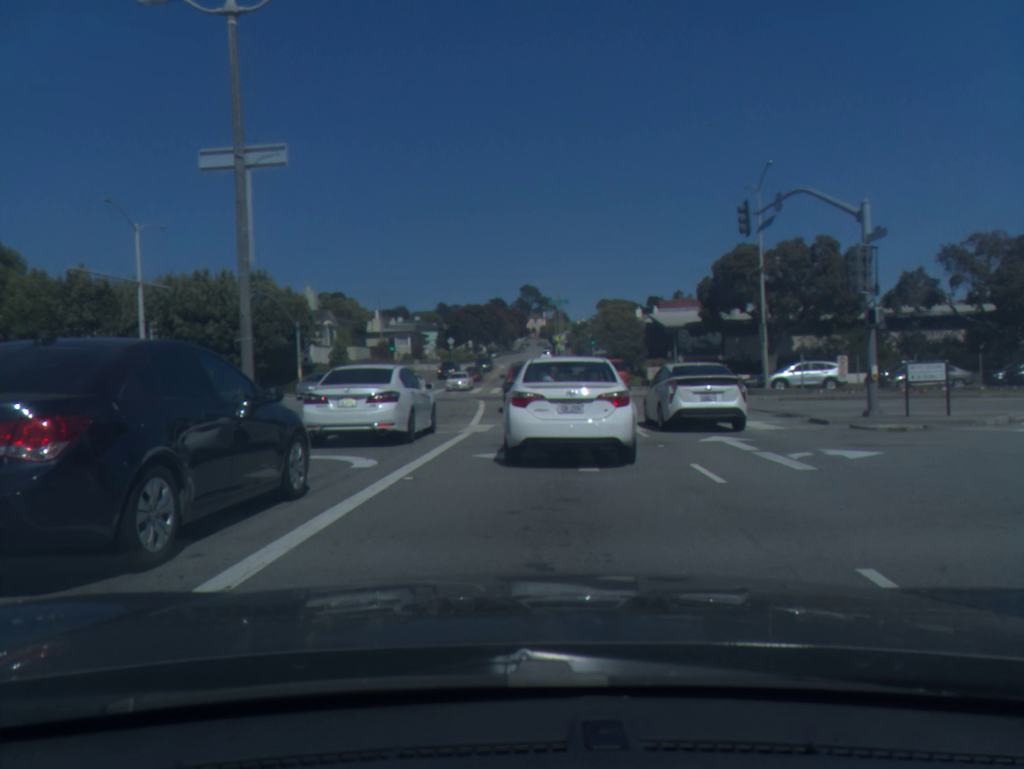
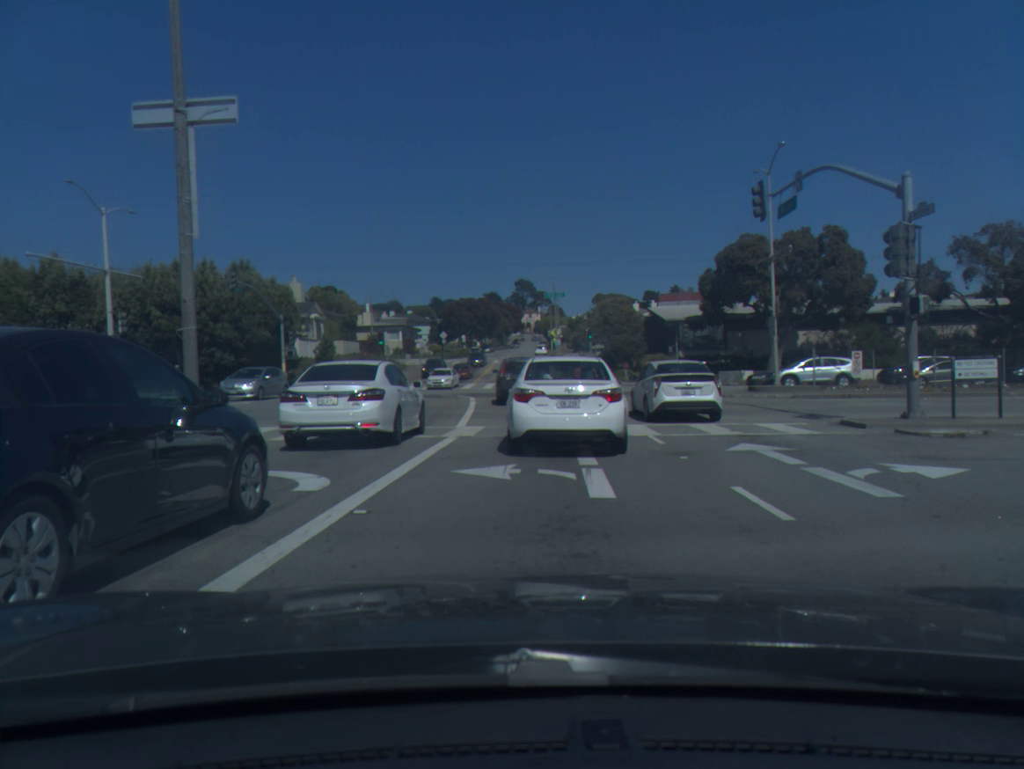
(0.0, +2.3) m; +1°
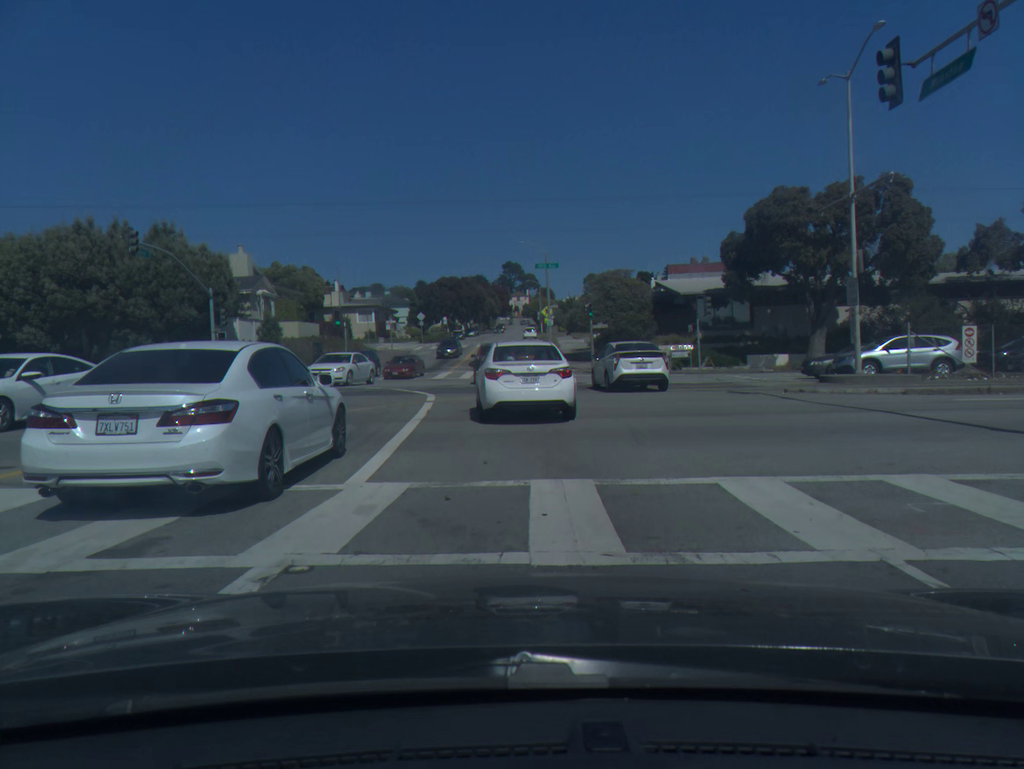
(+0.1, +10.1) m; +1°
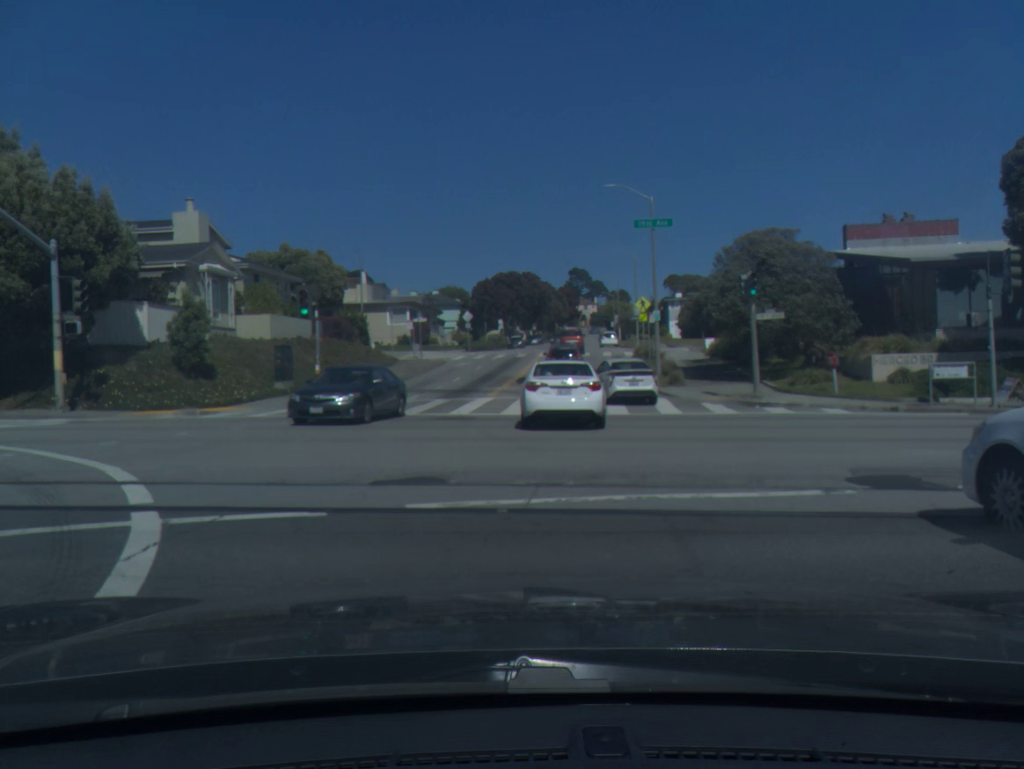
(-1.0, +22.1) m; -5°
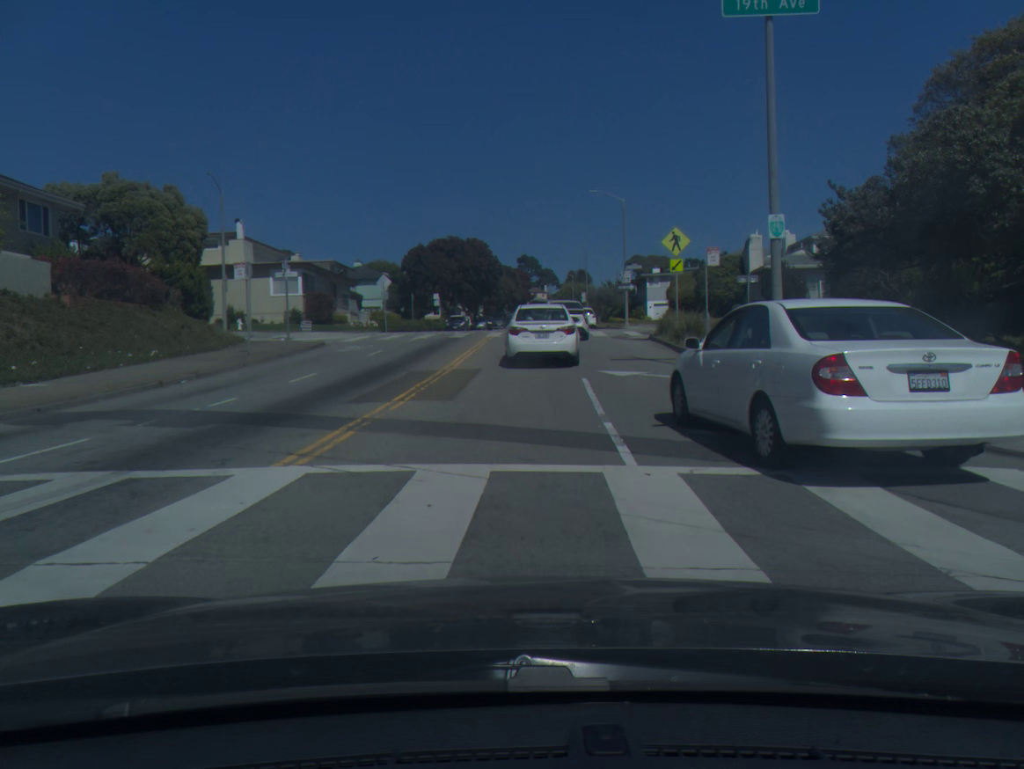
(+0.4, +22.1) m; +4°
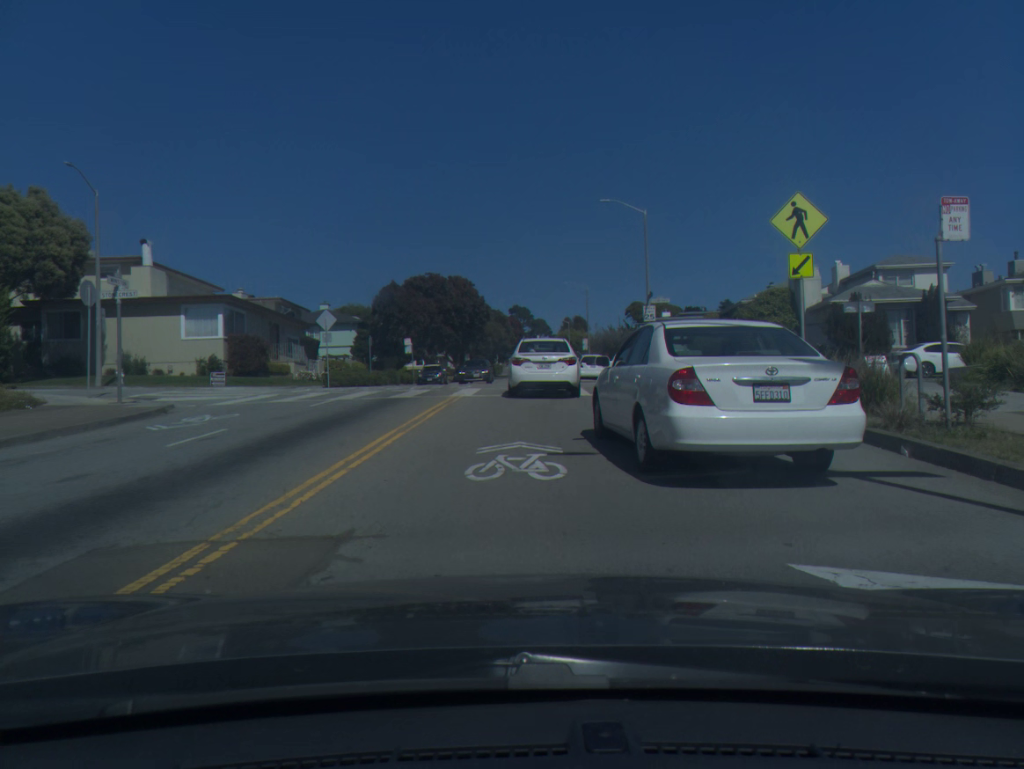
(+0.1, +13.1) m; 0°
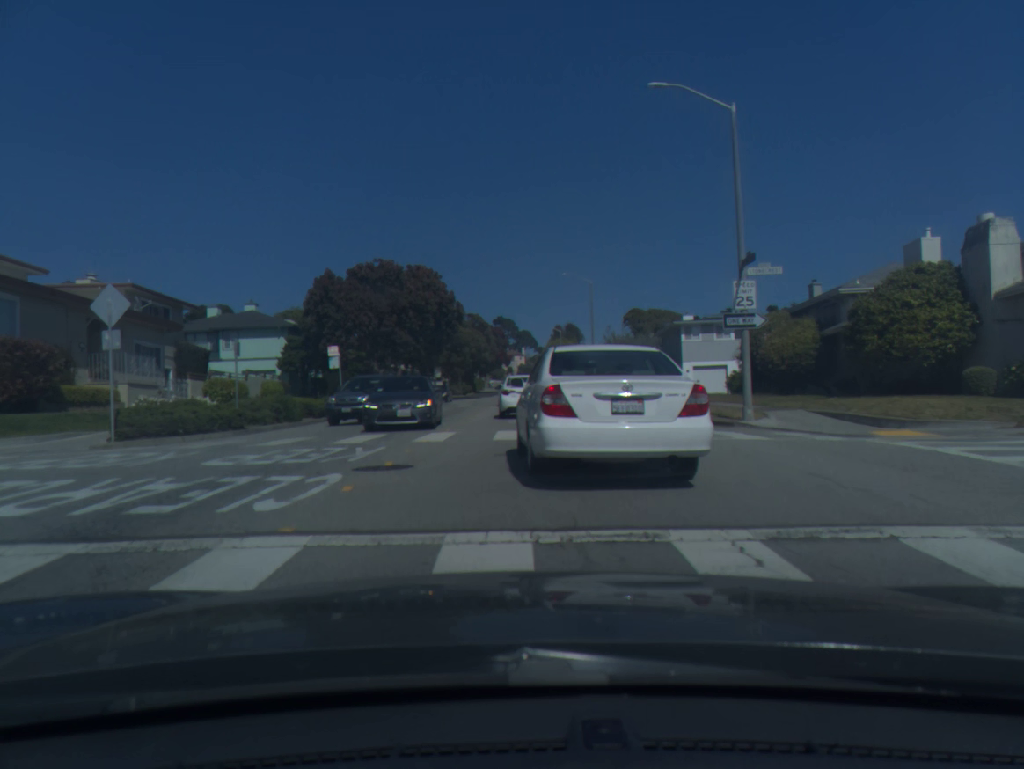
(+0.4, +18.7) m; +2°
